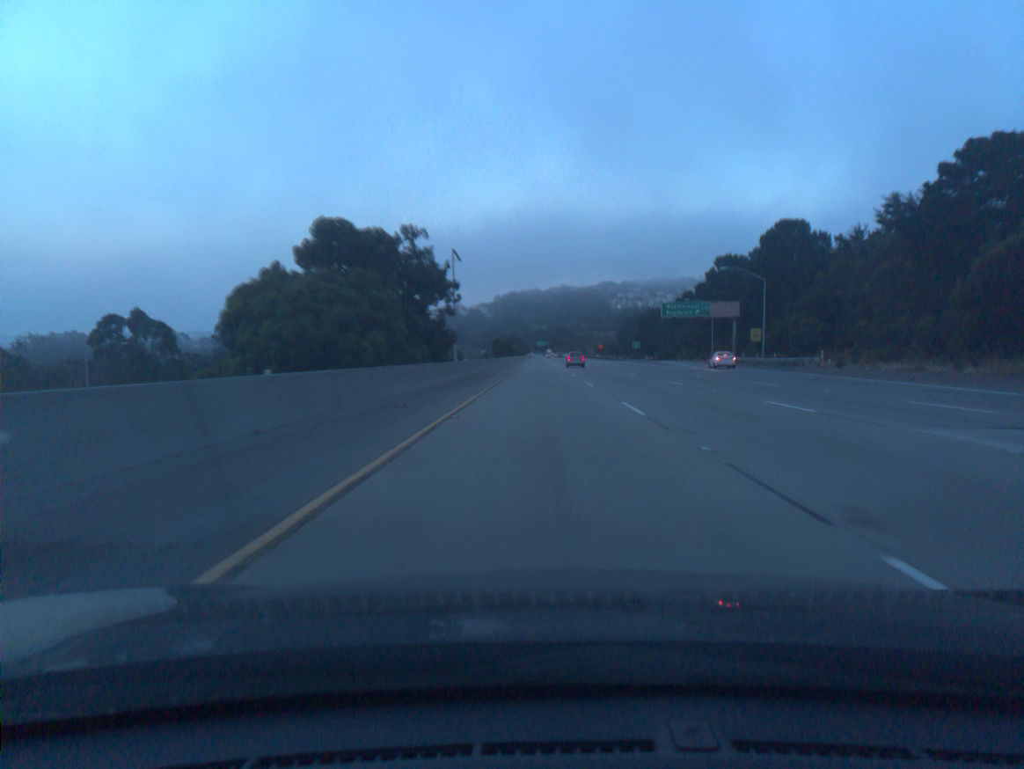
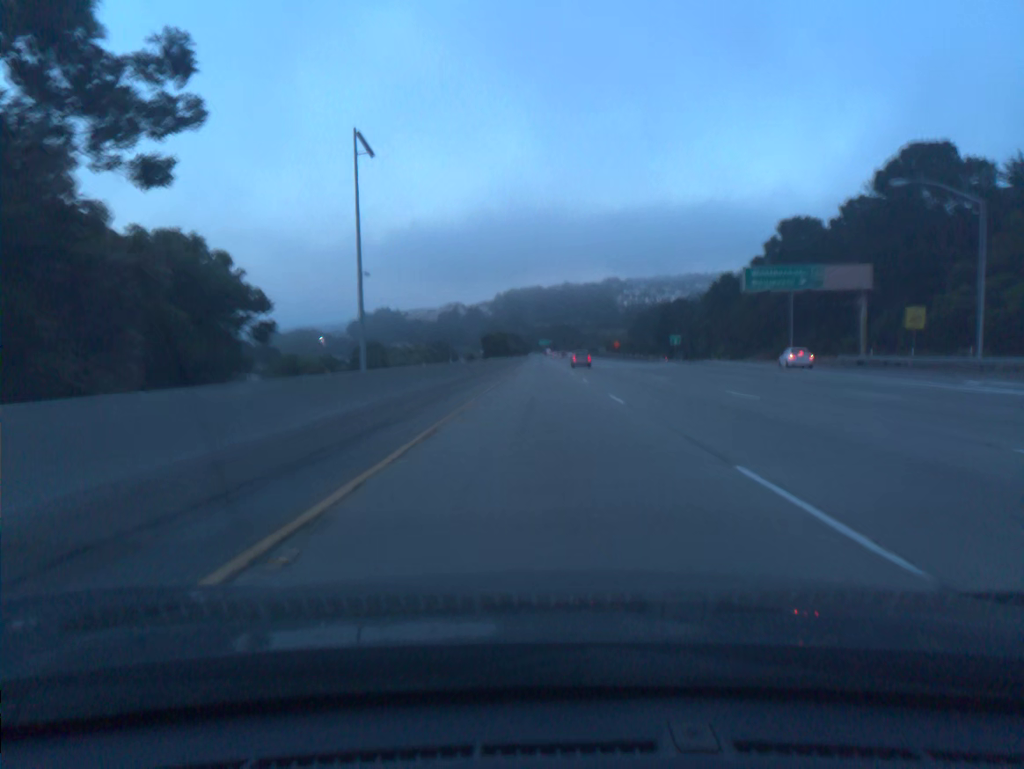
(-0.1, +39.6) m; 0°
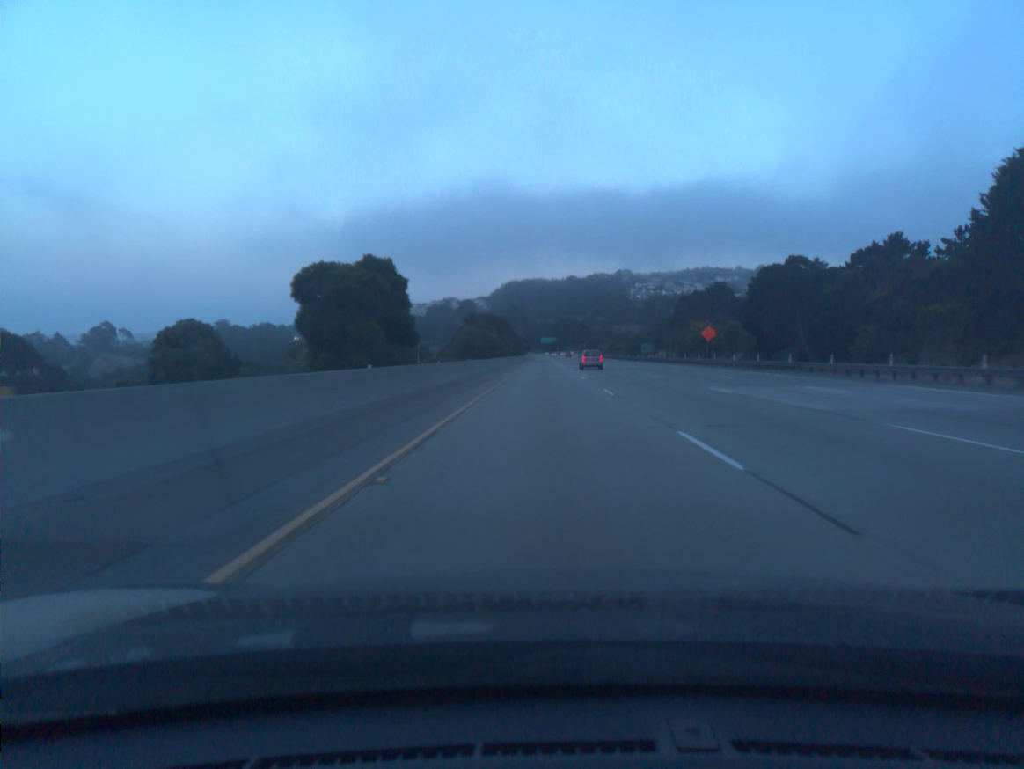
(-0.1, +99.0) m; 0°
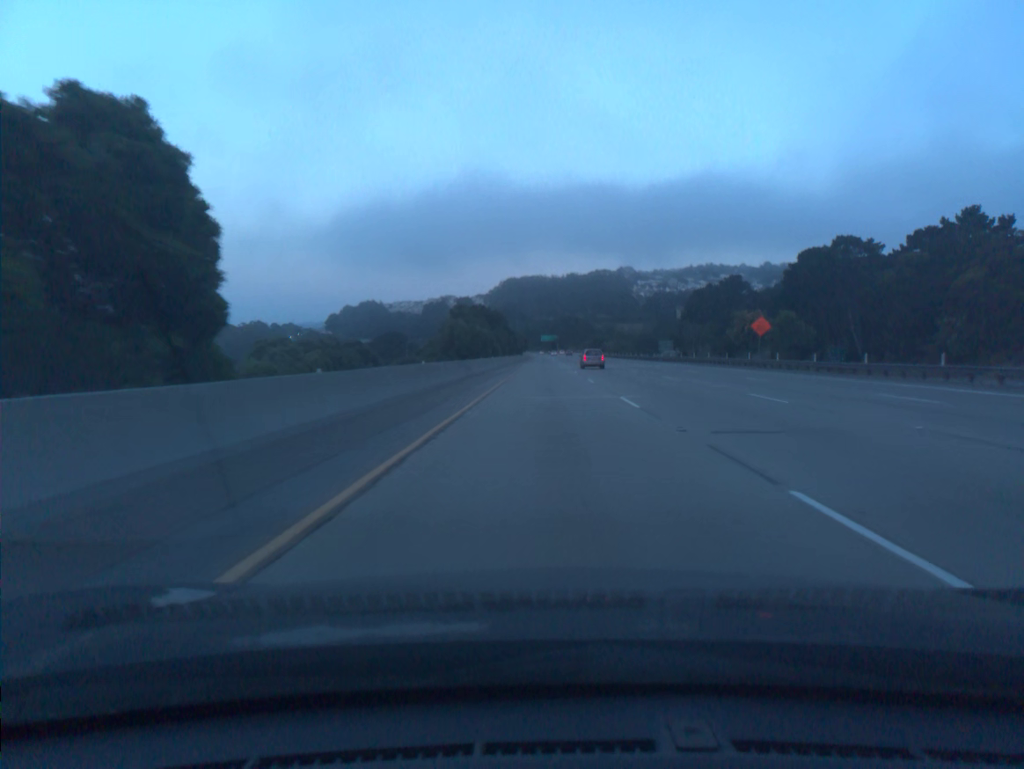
(0.0, +19.8) m; 0°
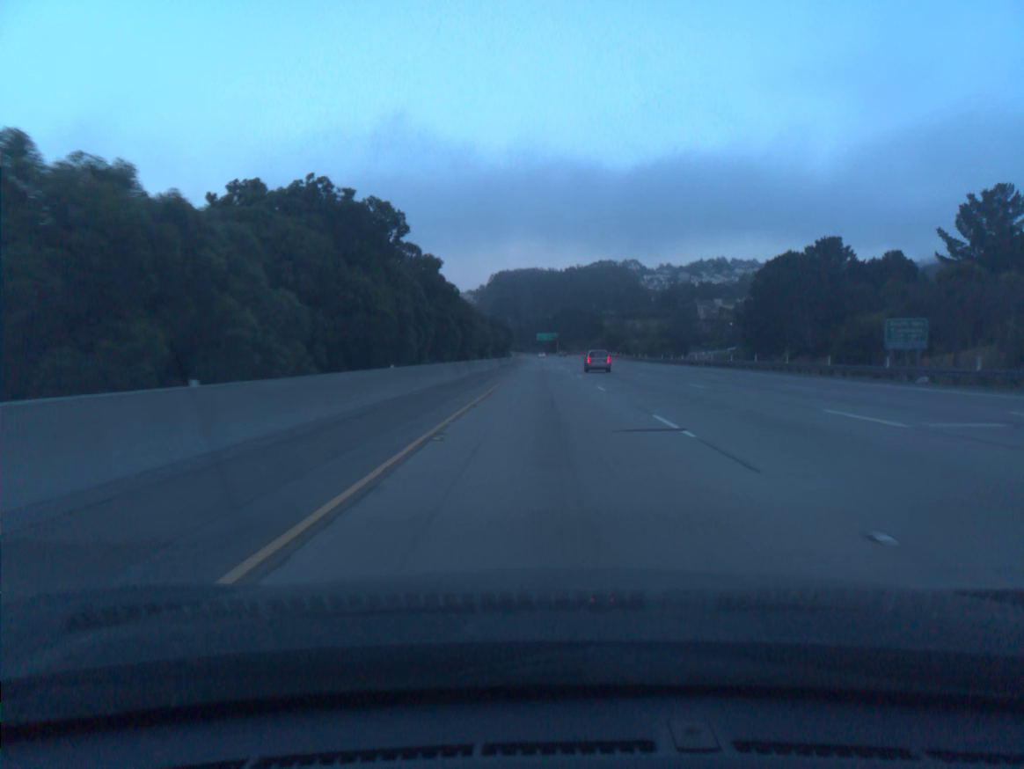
(+0.3, +79.1) m; 0°
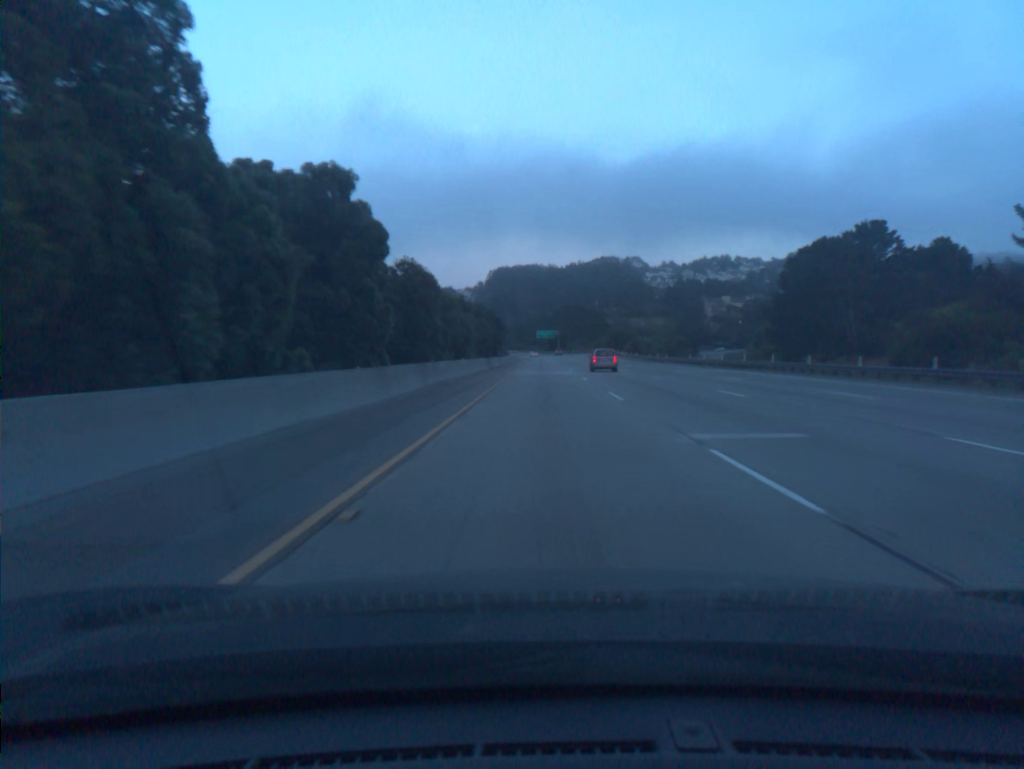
(0.0, +19.8) m; 0°
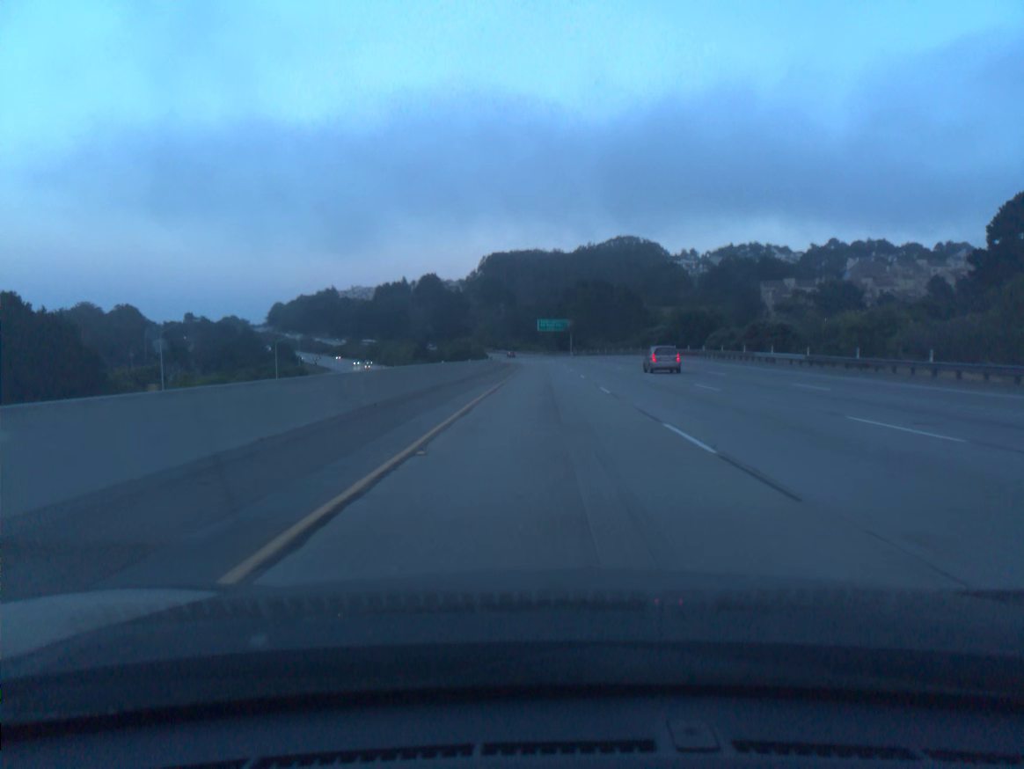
(-0.1, +98.6) m; 0°
